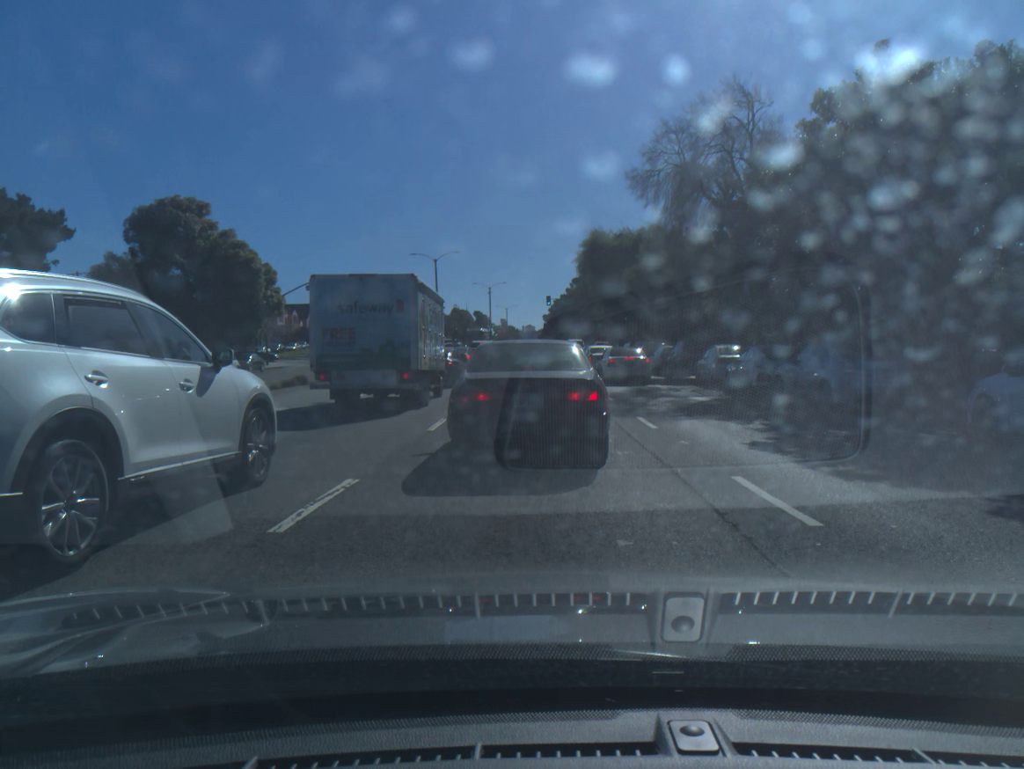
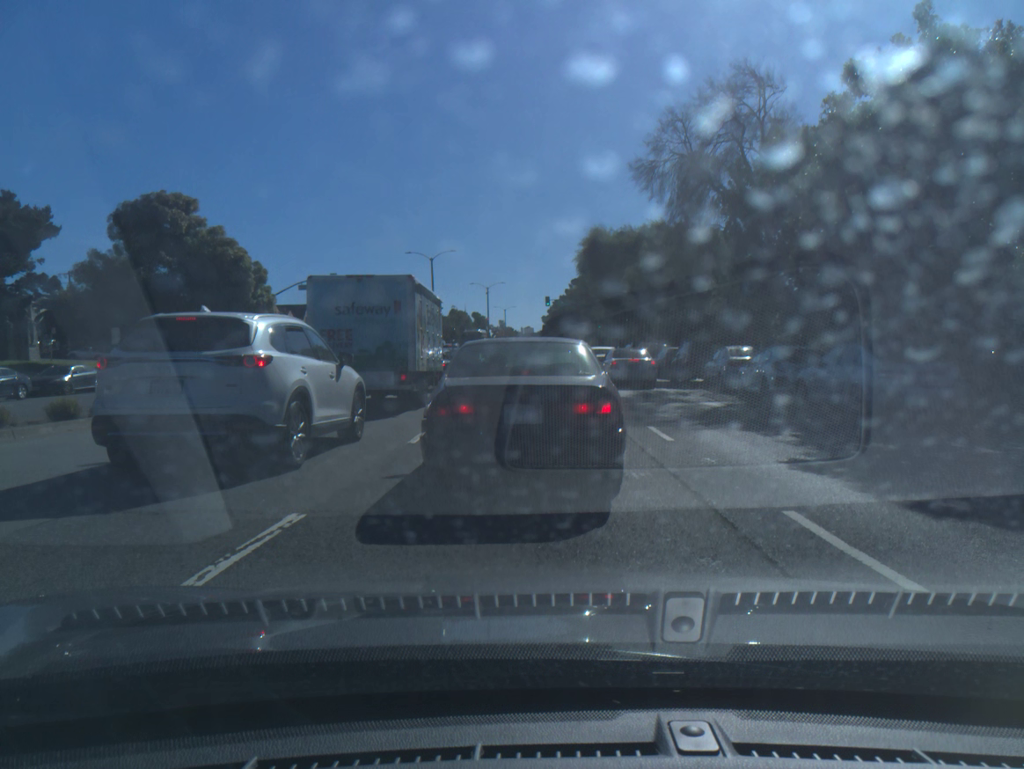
(0.0, +1.8) m; 0°
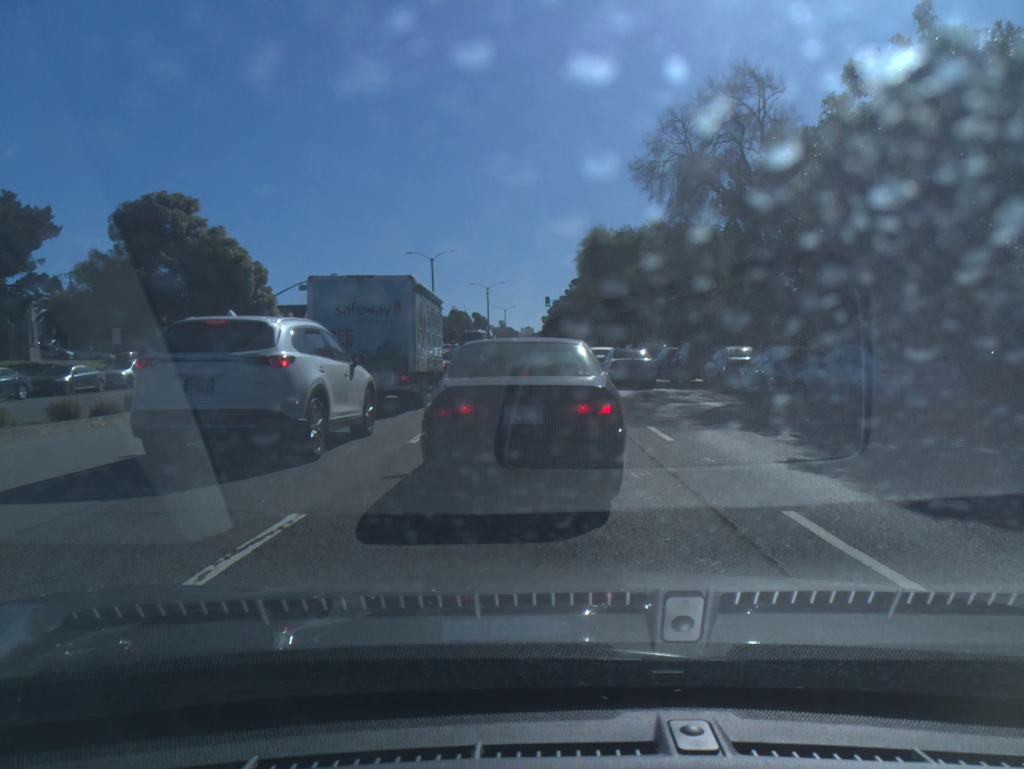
(0.0, 0.0) m; 0°
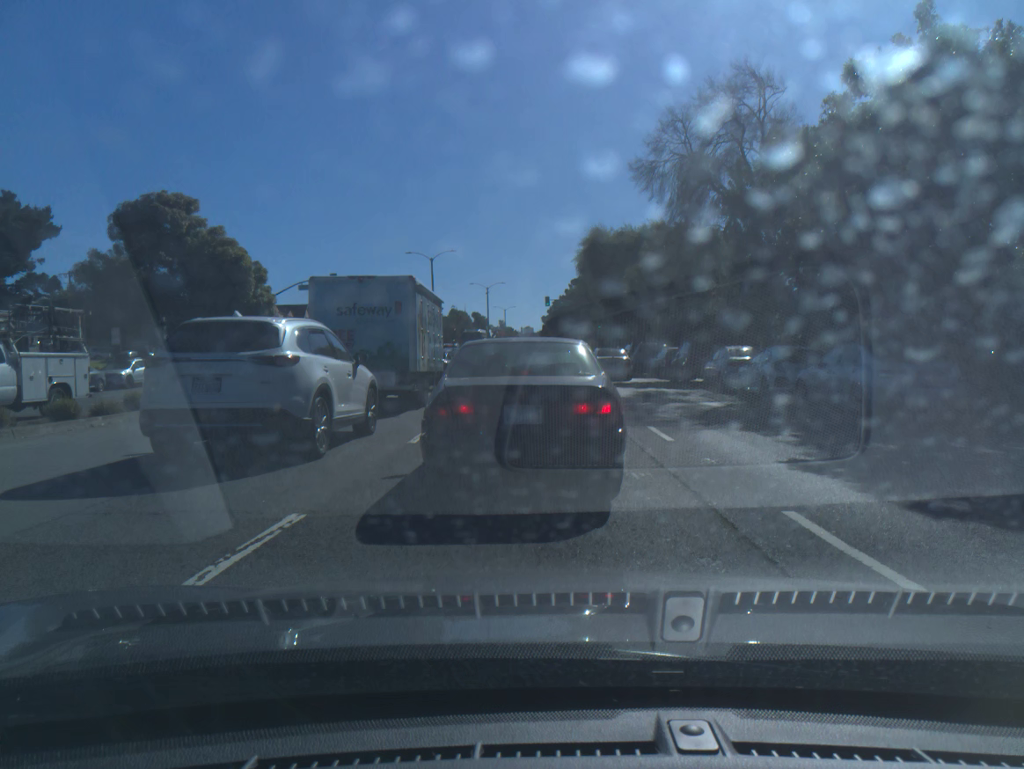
(0.0, 0.0) m; 0°
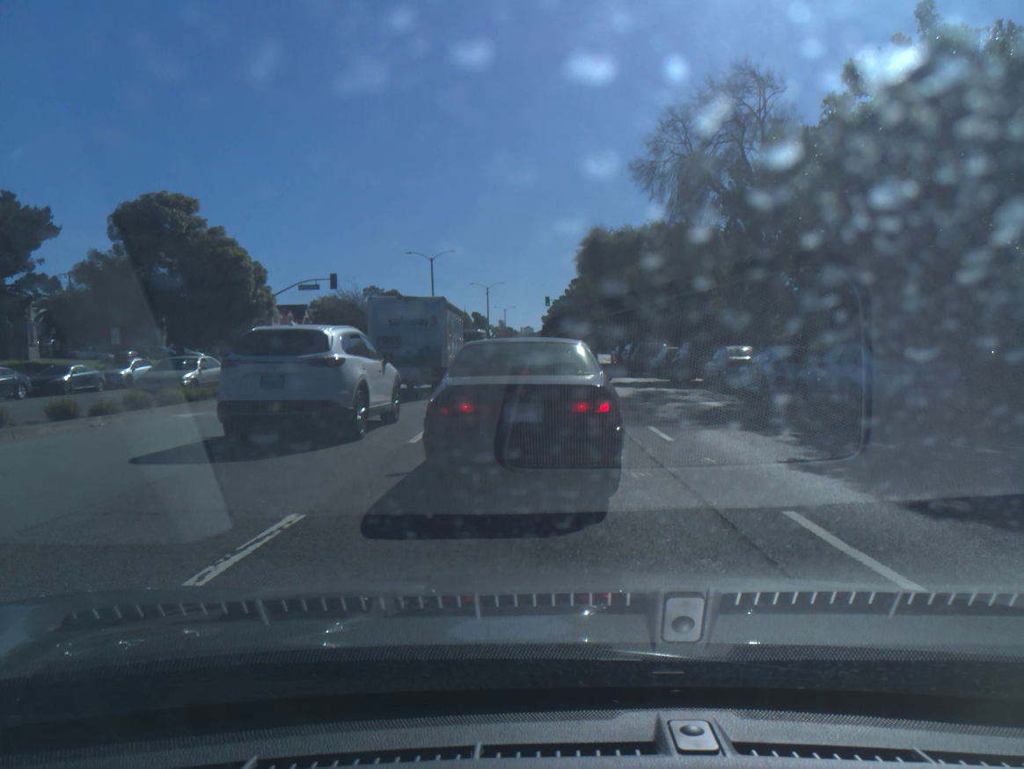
(0.0, 0.0) m; 0°
